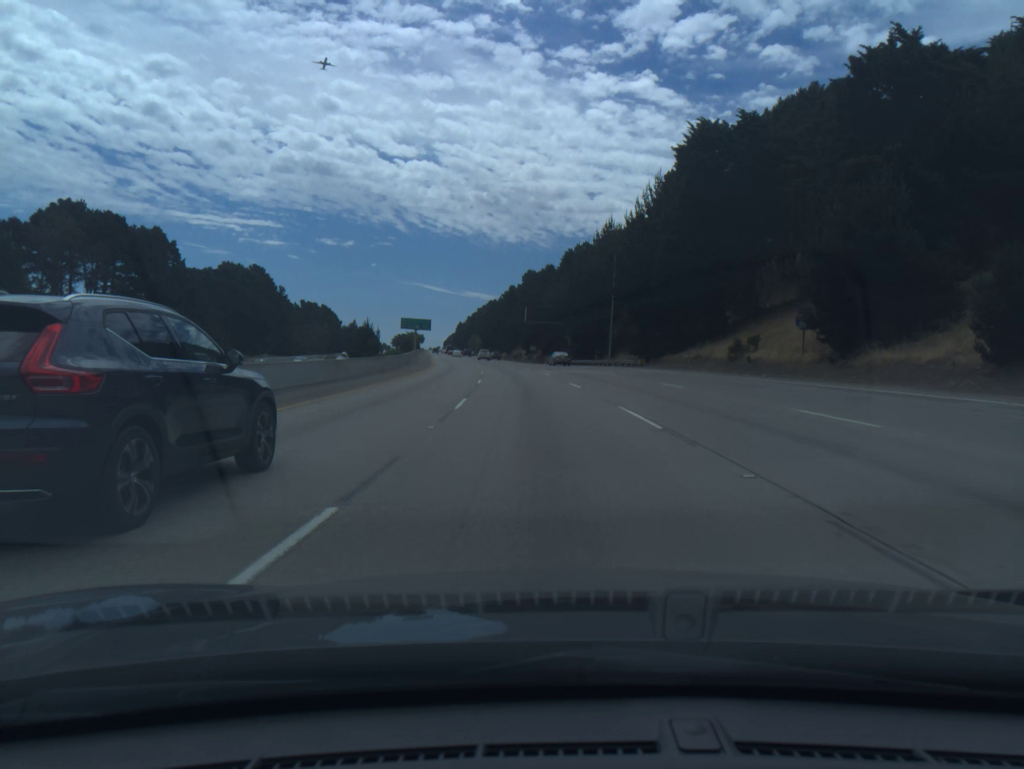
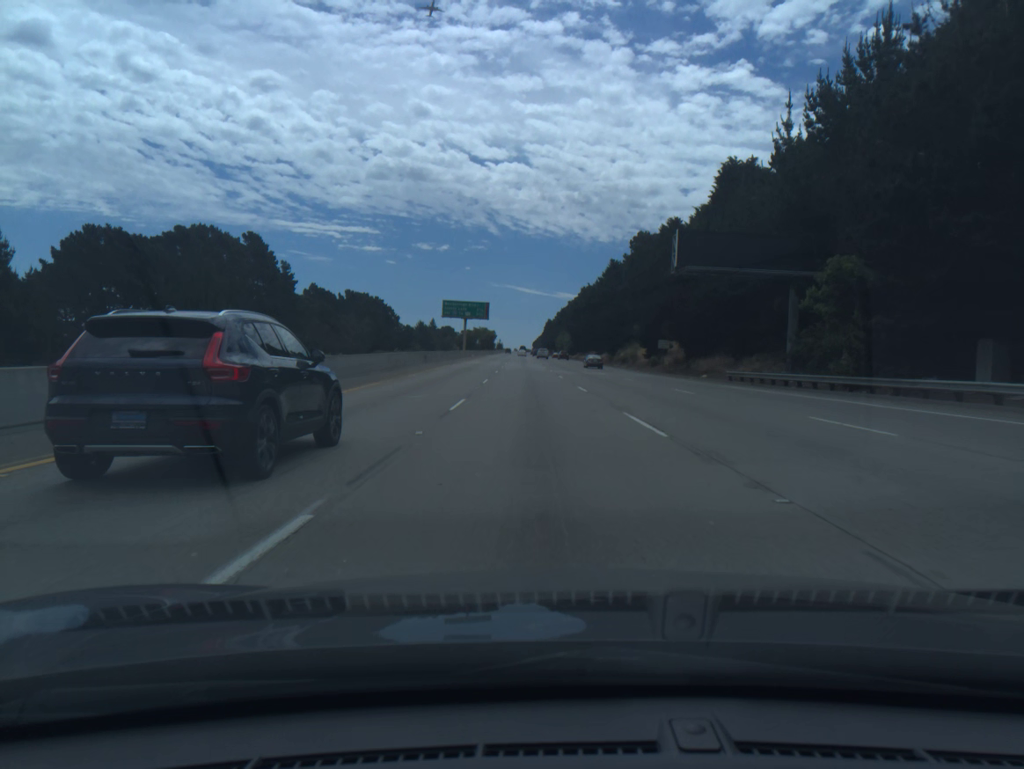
(-4.5, +73.1) m; -7°
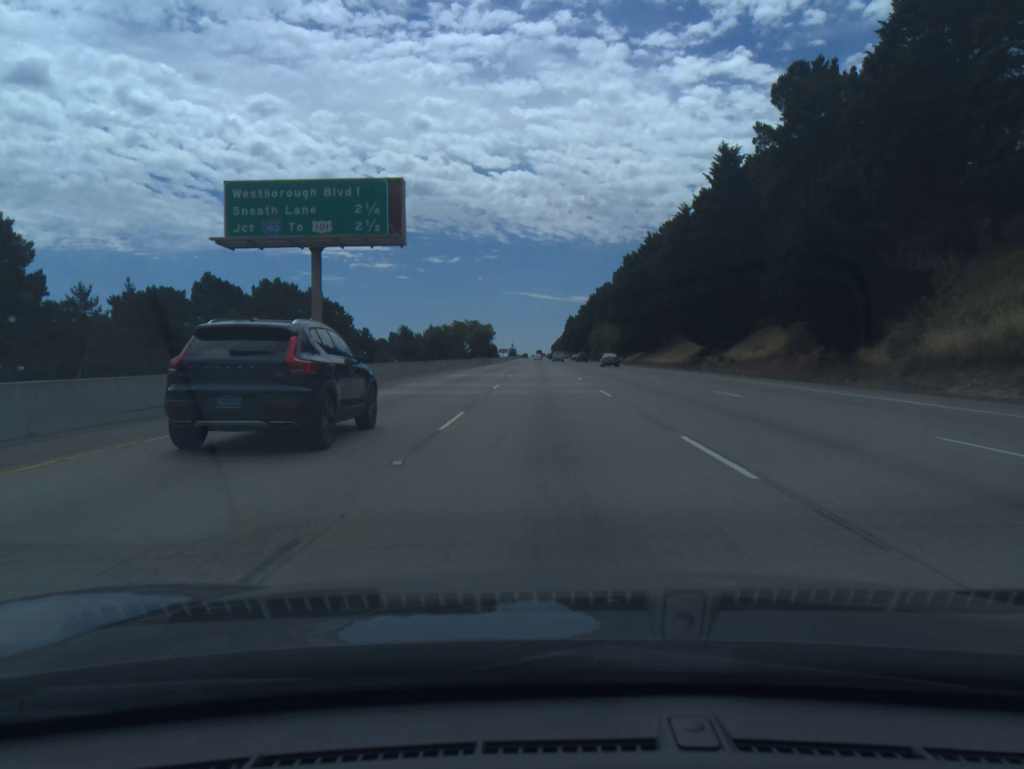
(-2.2, +91.9) m; -1°
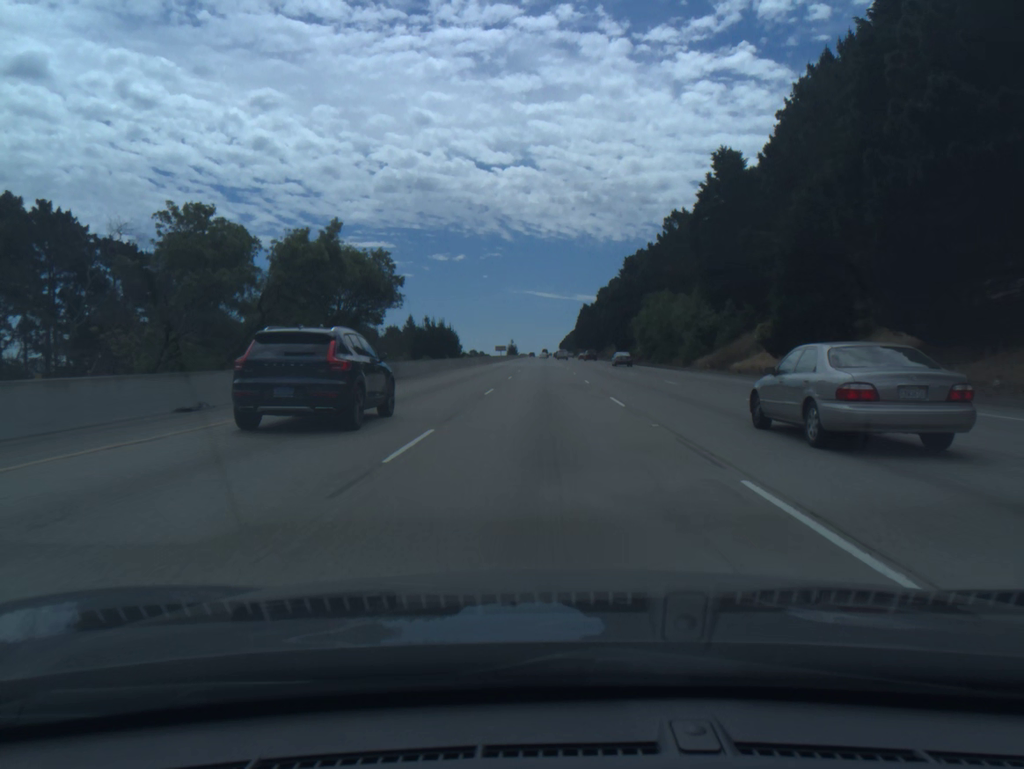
(-0.3, +91.5) m; 0°
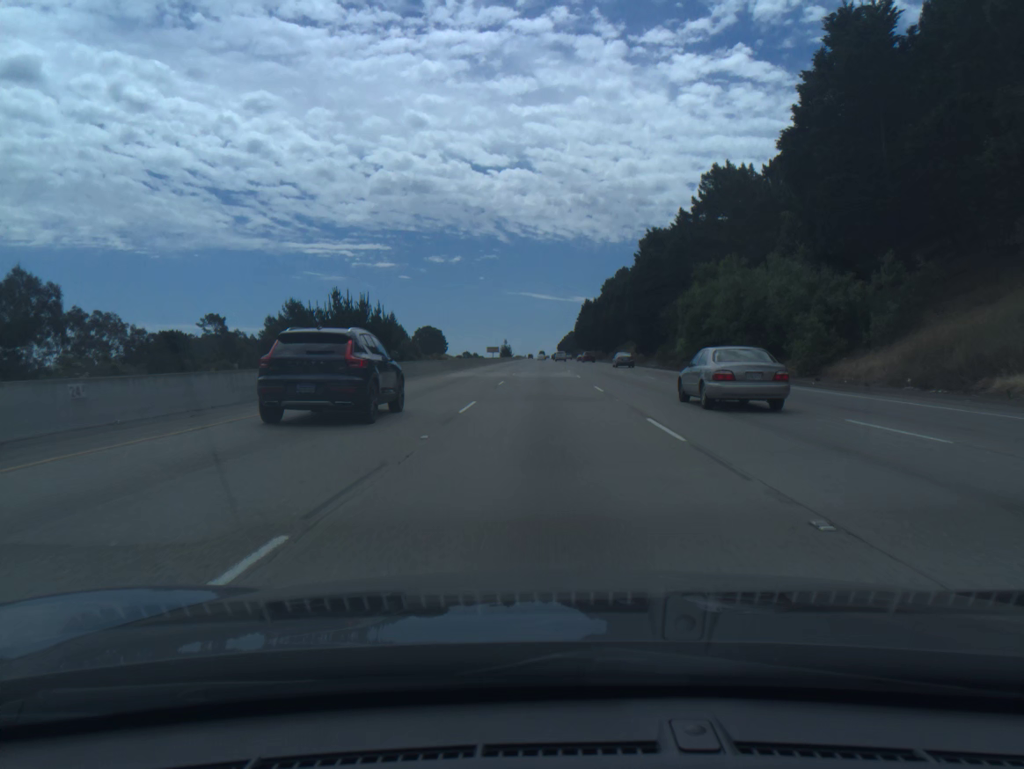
(0.0, +36.6) m; 0°
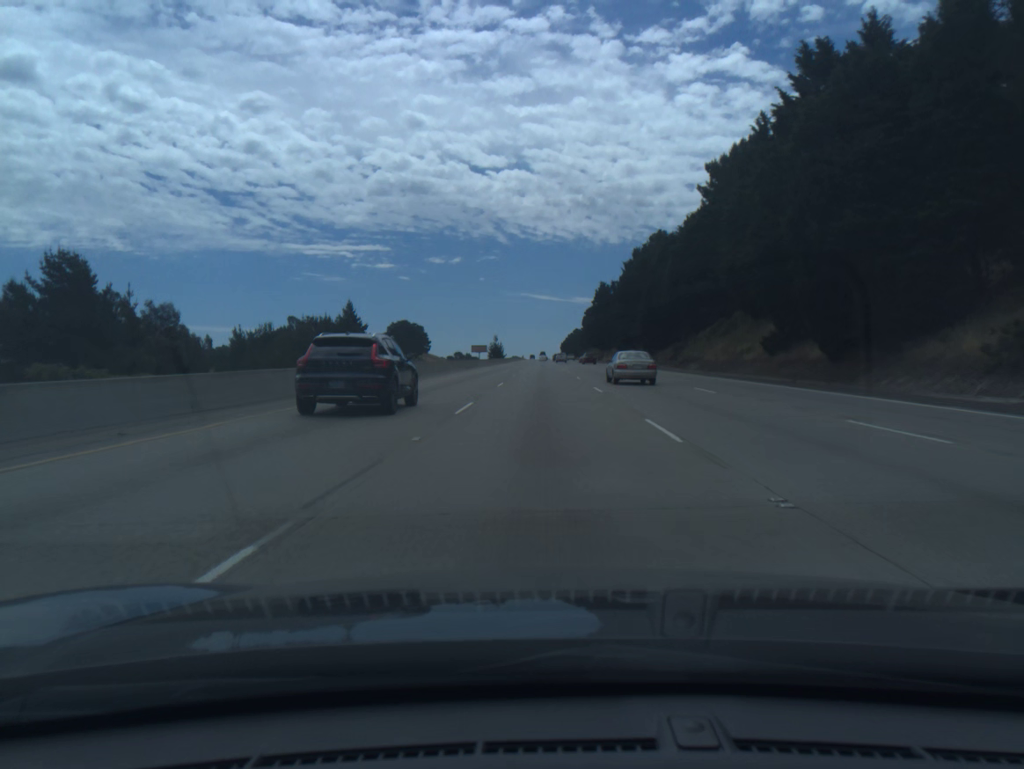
(+0.1, +73.2) m; 0°
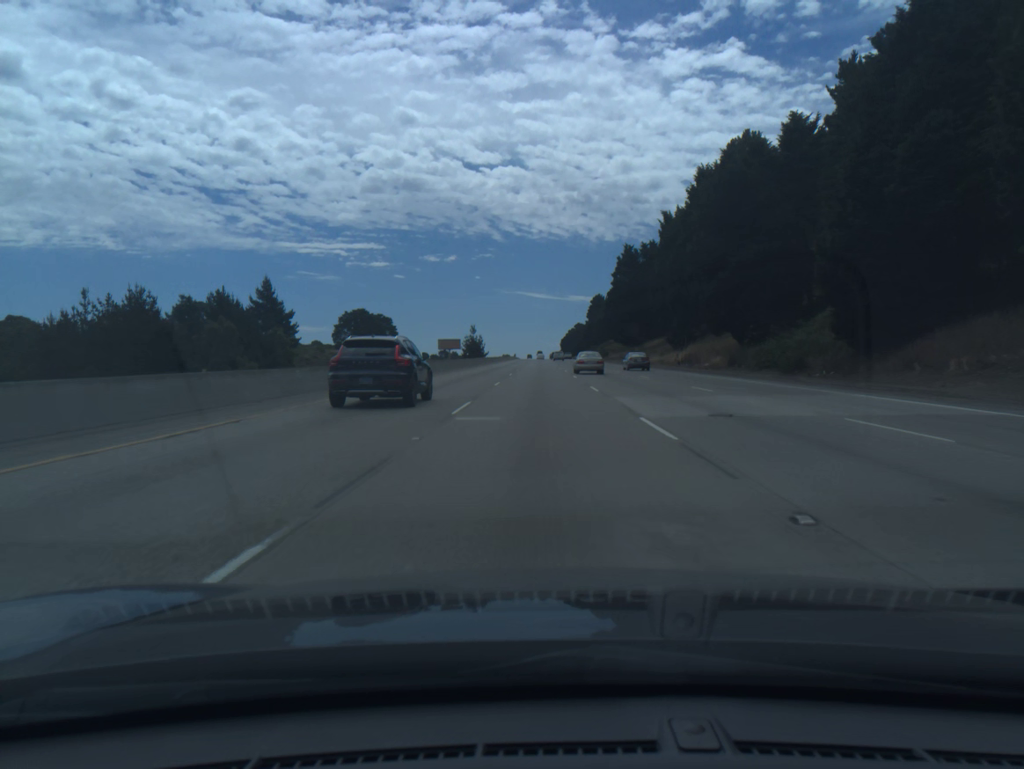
(+0.1, +73.2) m; 0°
